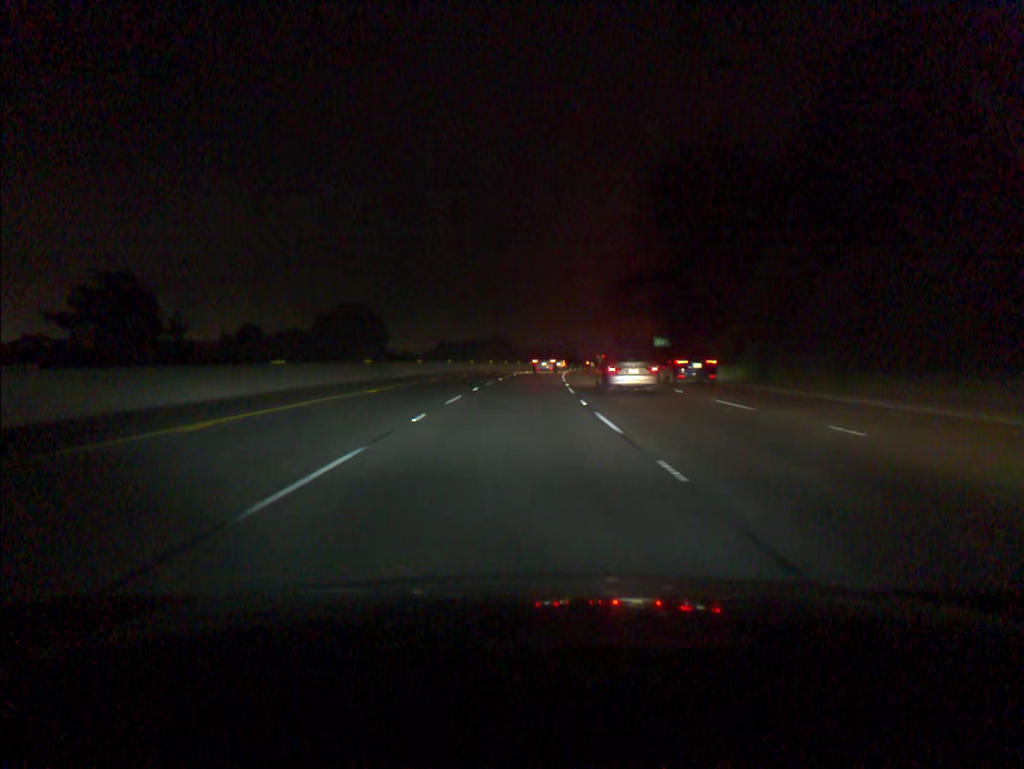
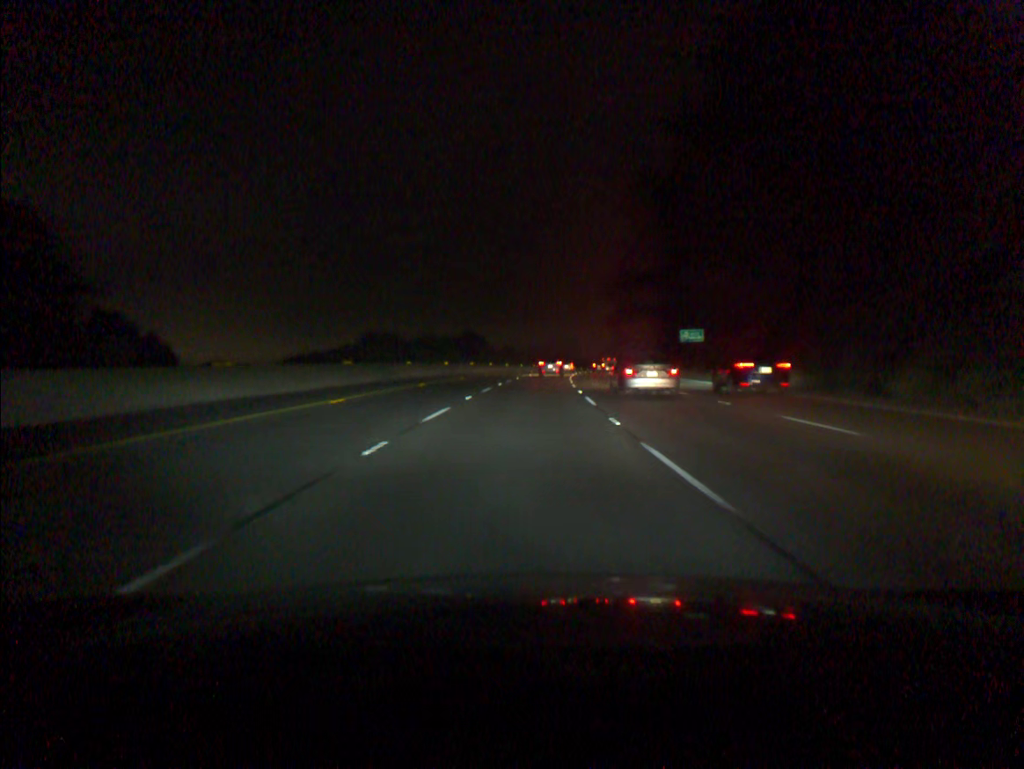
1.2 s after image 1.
(+0.5, +34.9) m; +2°
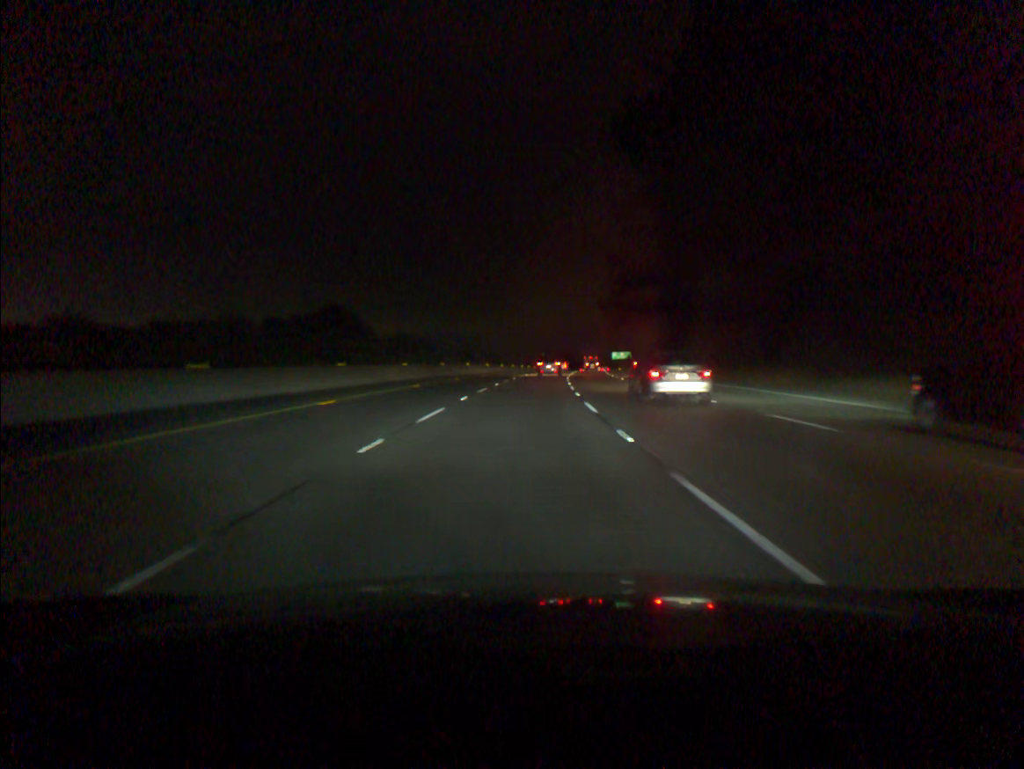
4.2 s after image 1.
(+4.8, +87.5) m; +6°
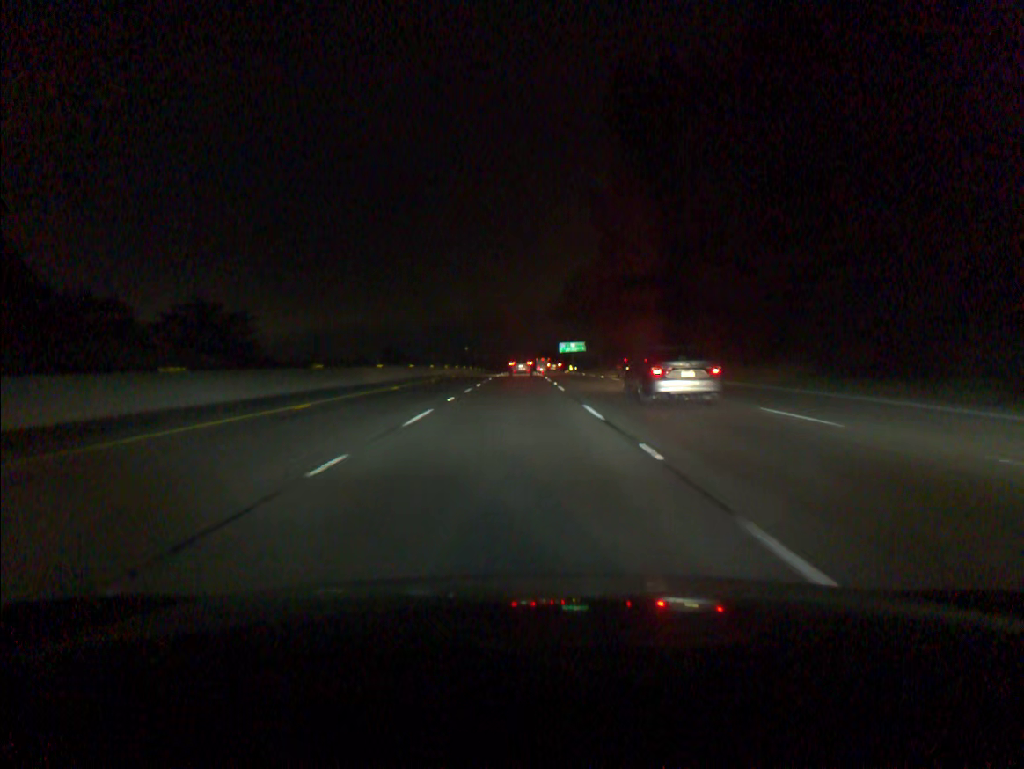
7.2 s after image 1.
(+4.3, +88.6) m; +5°
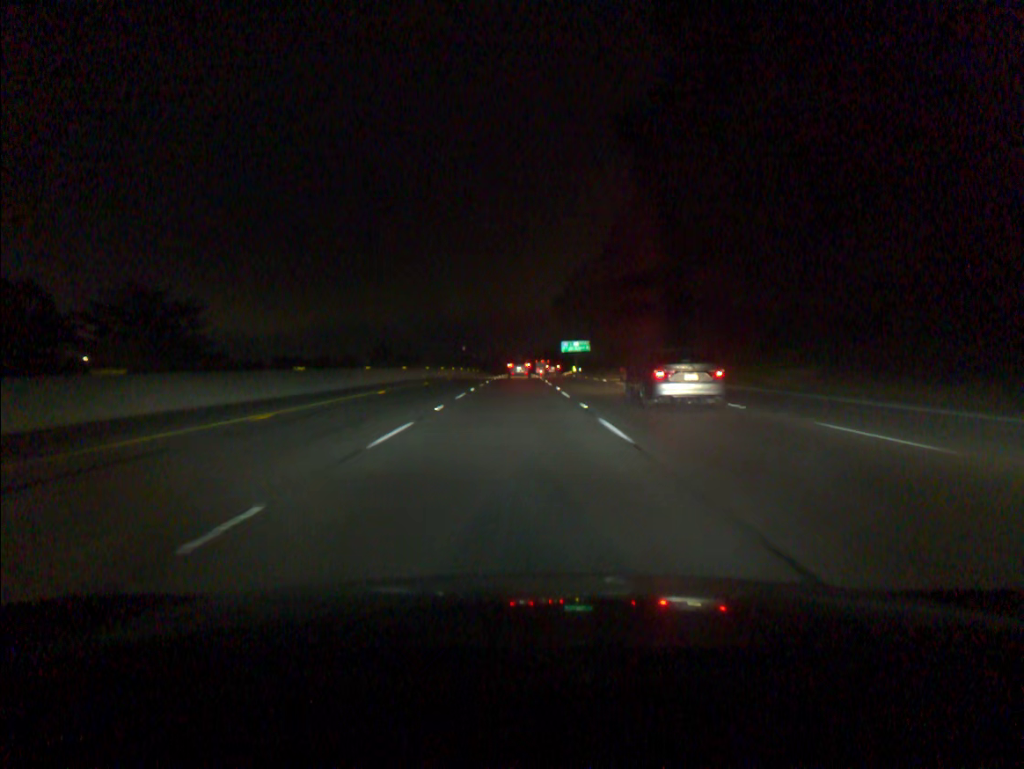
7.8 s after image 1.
(0.0, +17.8) m; 0°
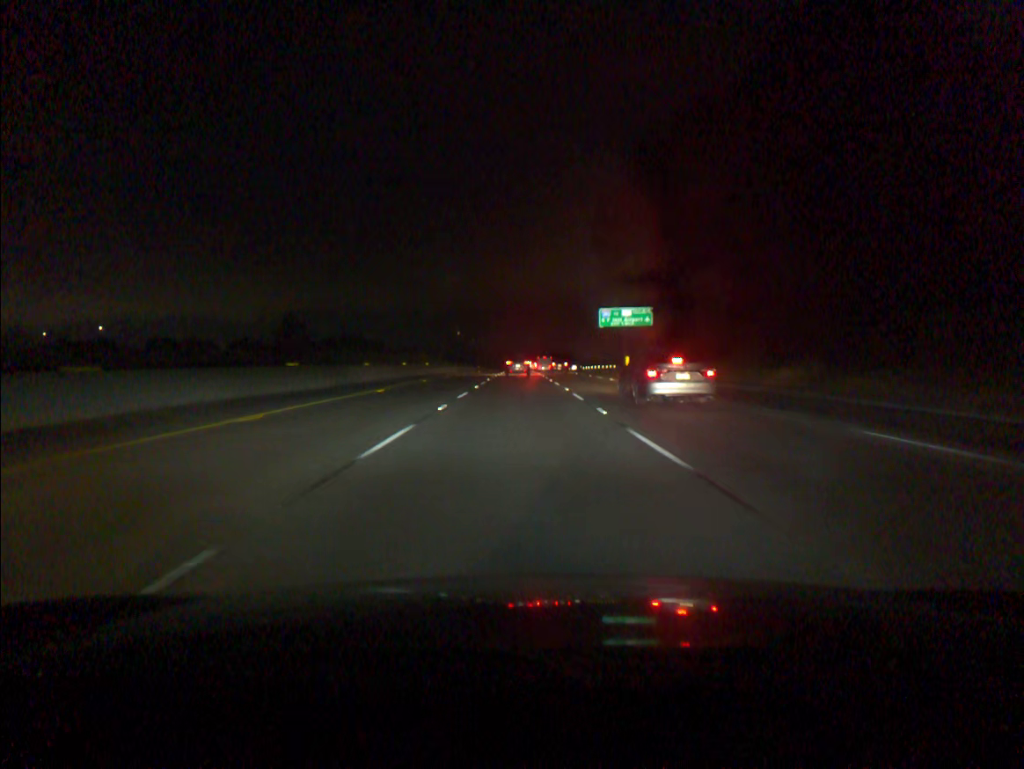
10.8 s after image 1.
(-0.1, +88.9) m; 0°
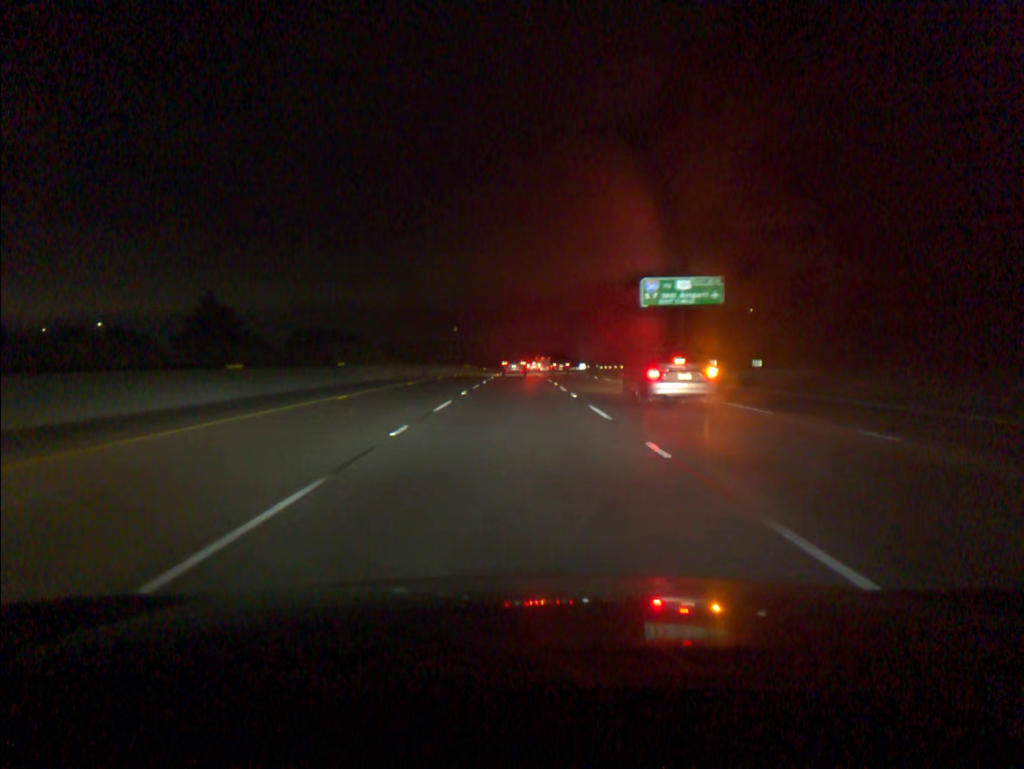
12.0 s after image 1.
(0.0, +35.5) m; 0°
